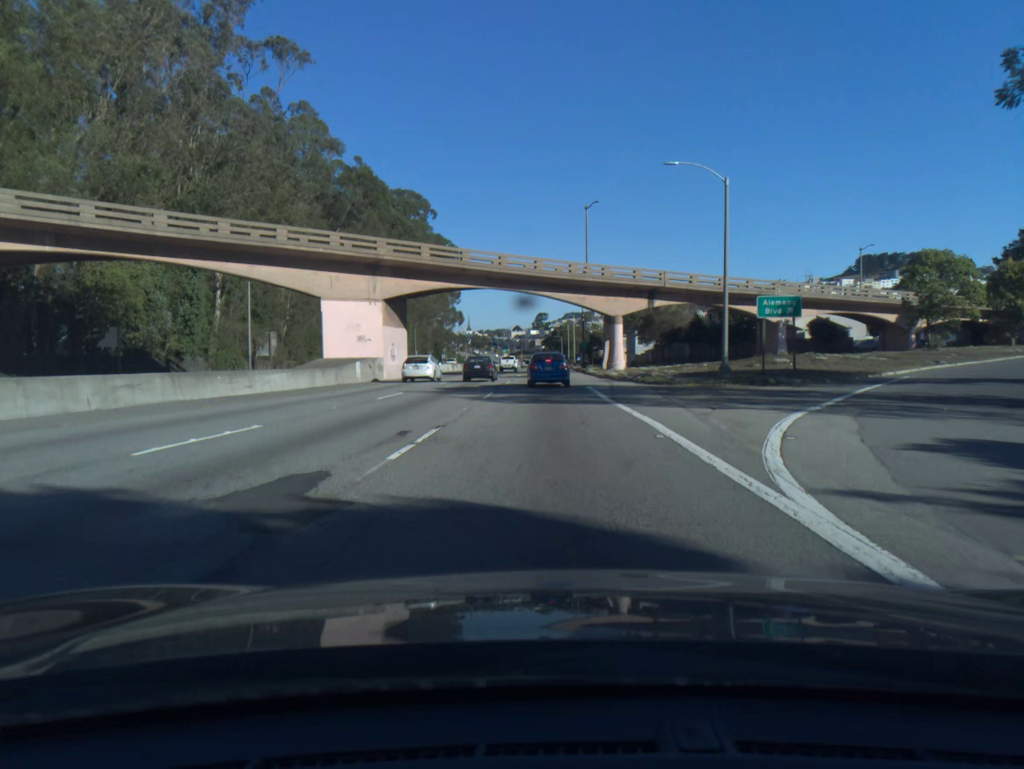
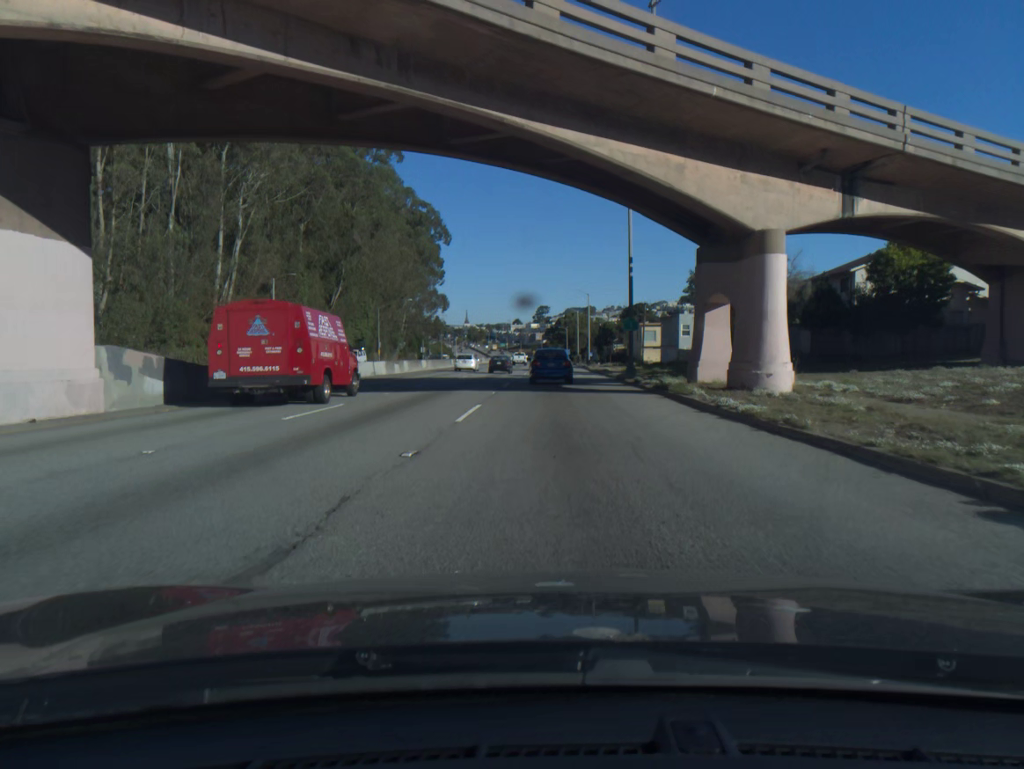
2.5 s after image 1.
(0.0, +39.1) m; 0°
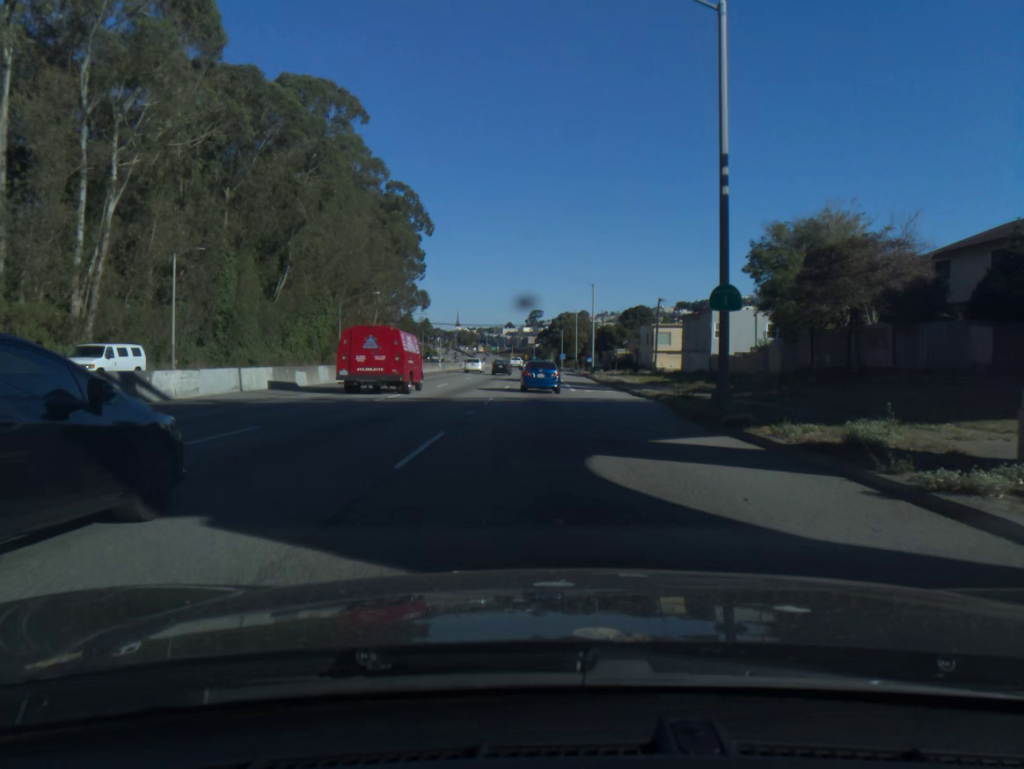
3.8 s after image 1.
(+0.1, +20.2) m; 0°
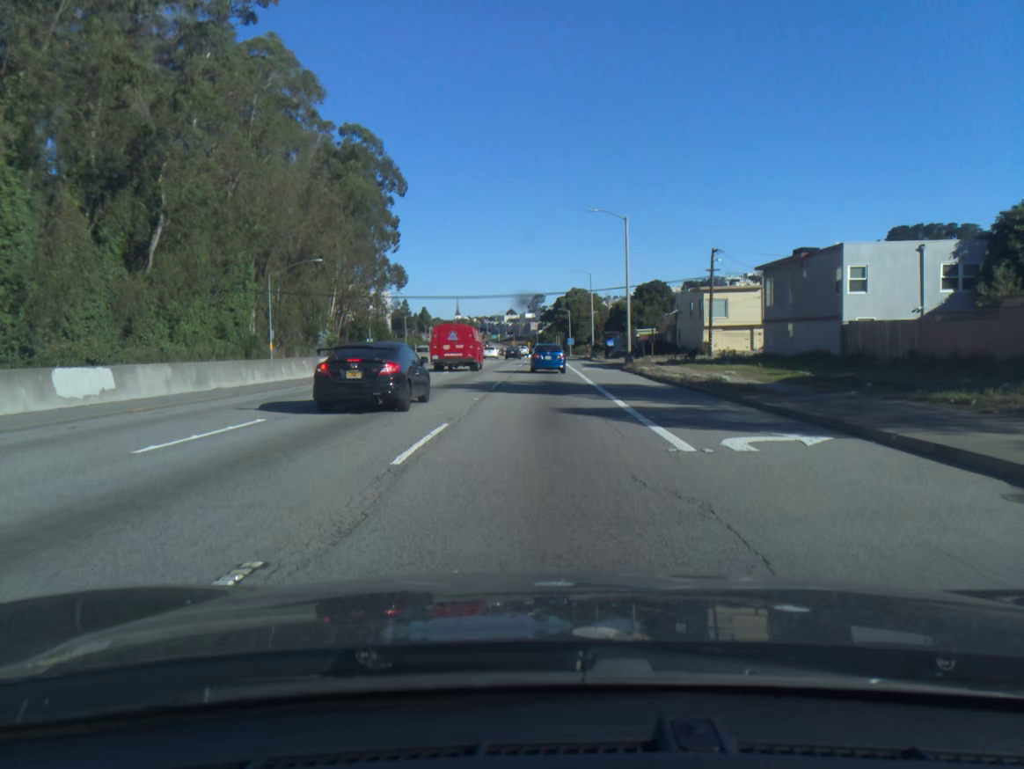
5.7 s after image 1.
(0.0, +29.1) m; 0°
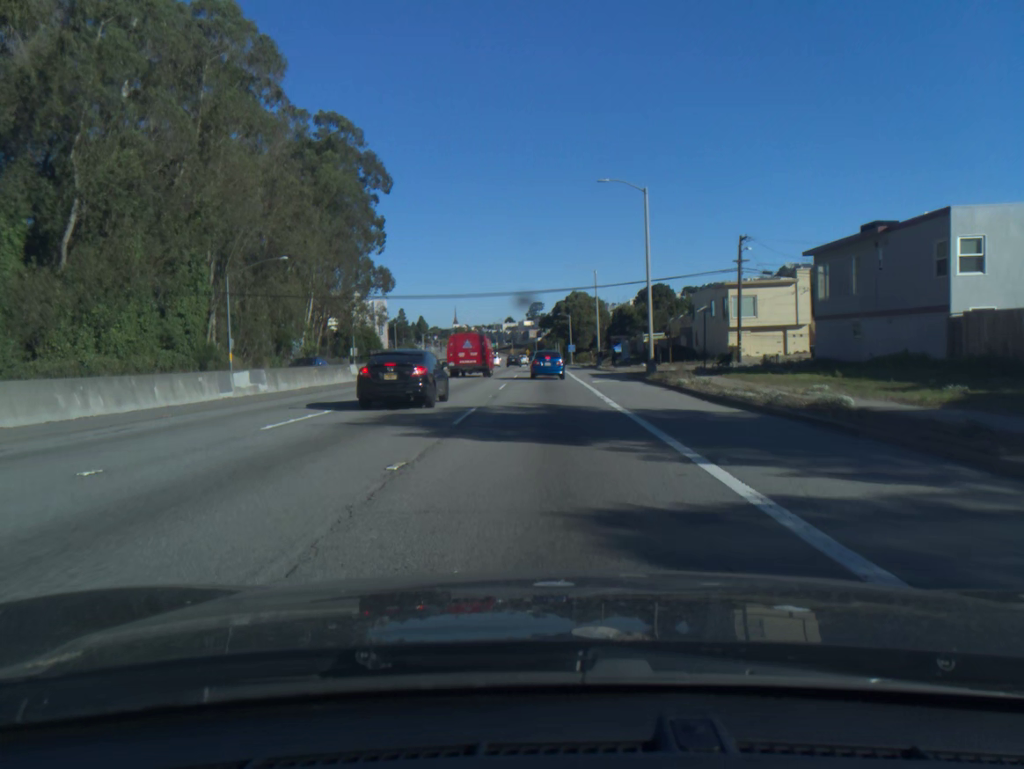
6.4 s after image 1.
(0.0, +10.4) m; 0°
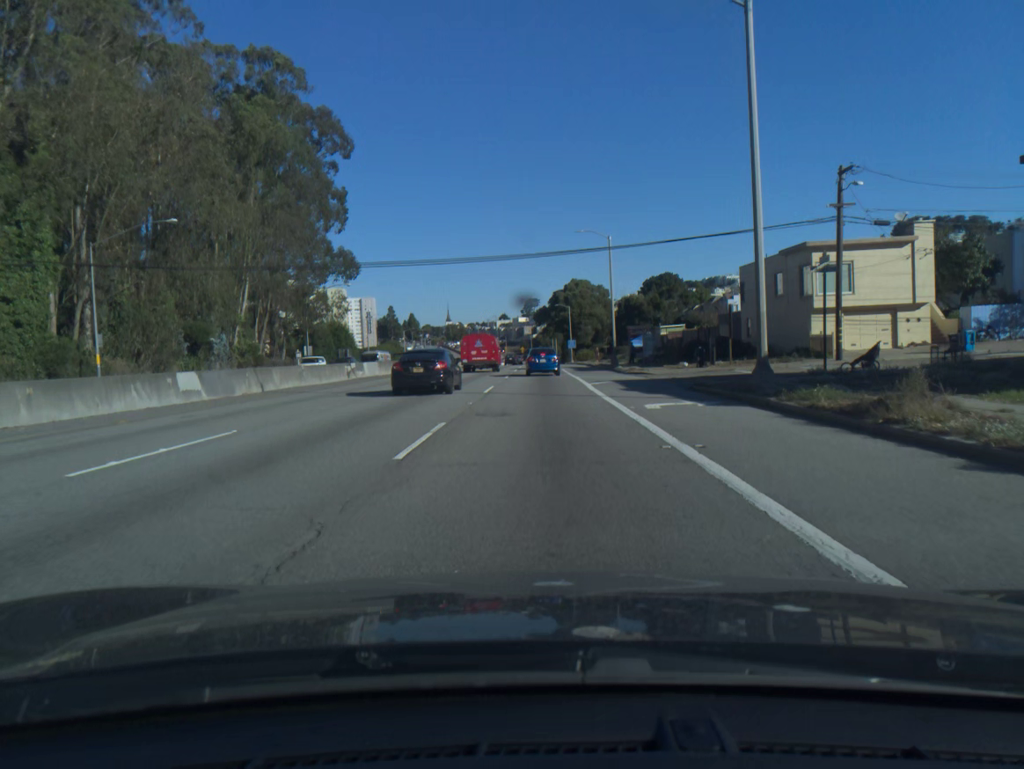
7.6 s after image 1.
(+0.1, +19.8) m; 0°
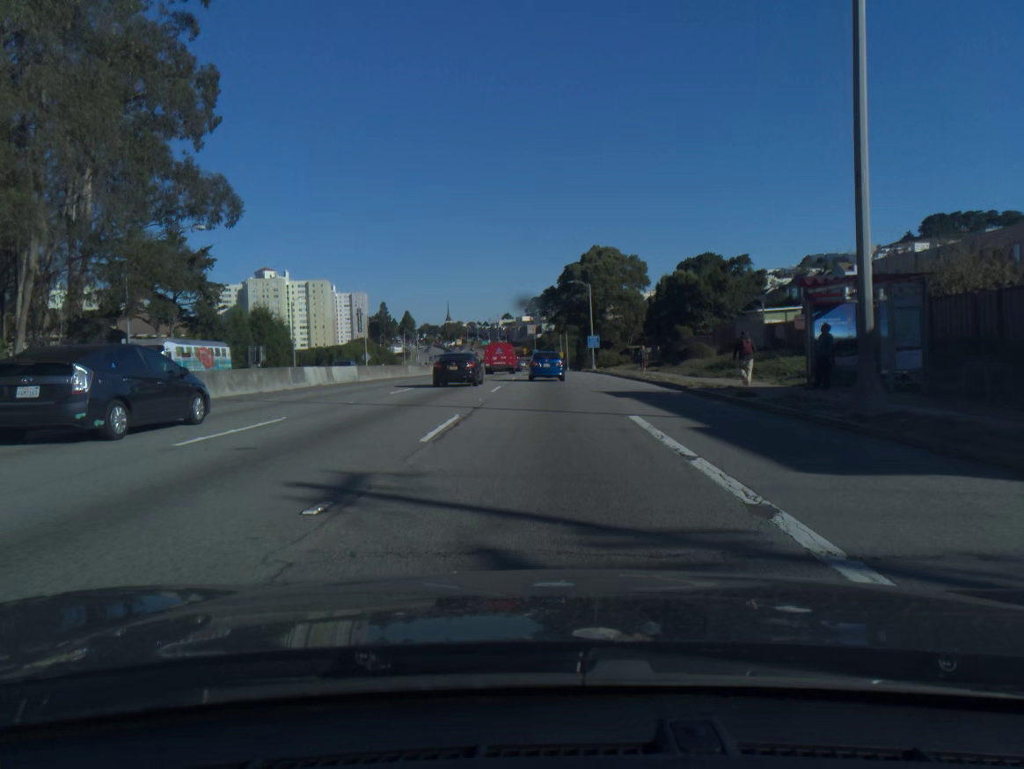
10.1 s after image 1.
(-0.1, +42.0) m; 0°
